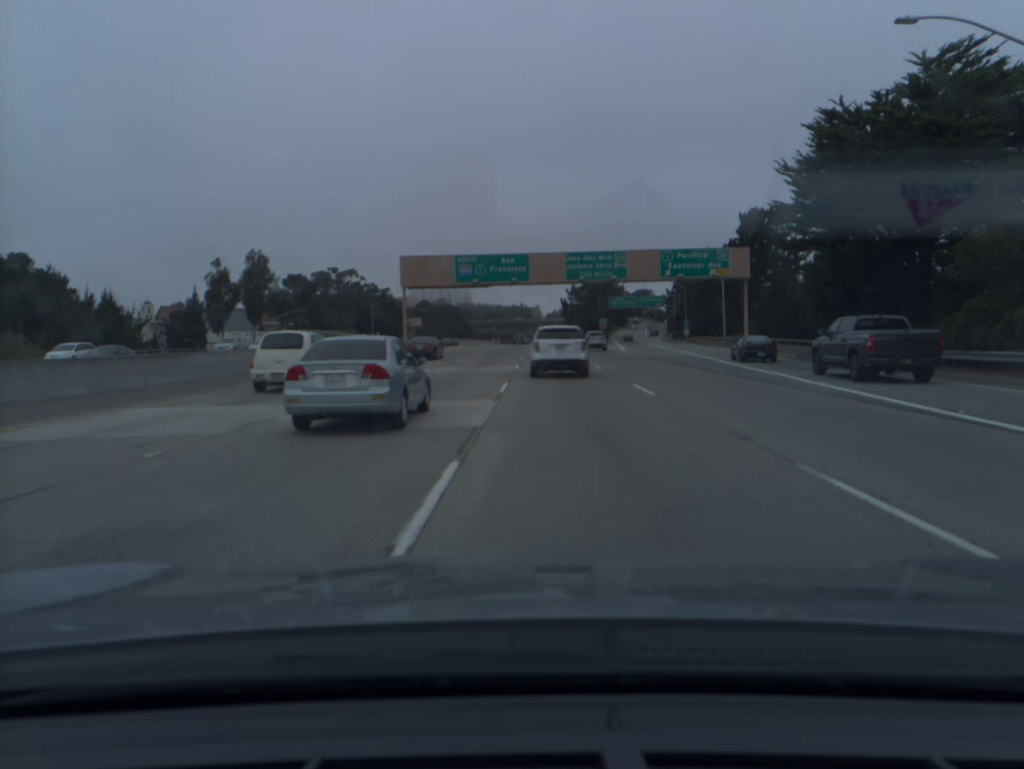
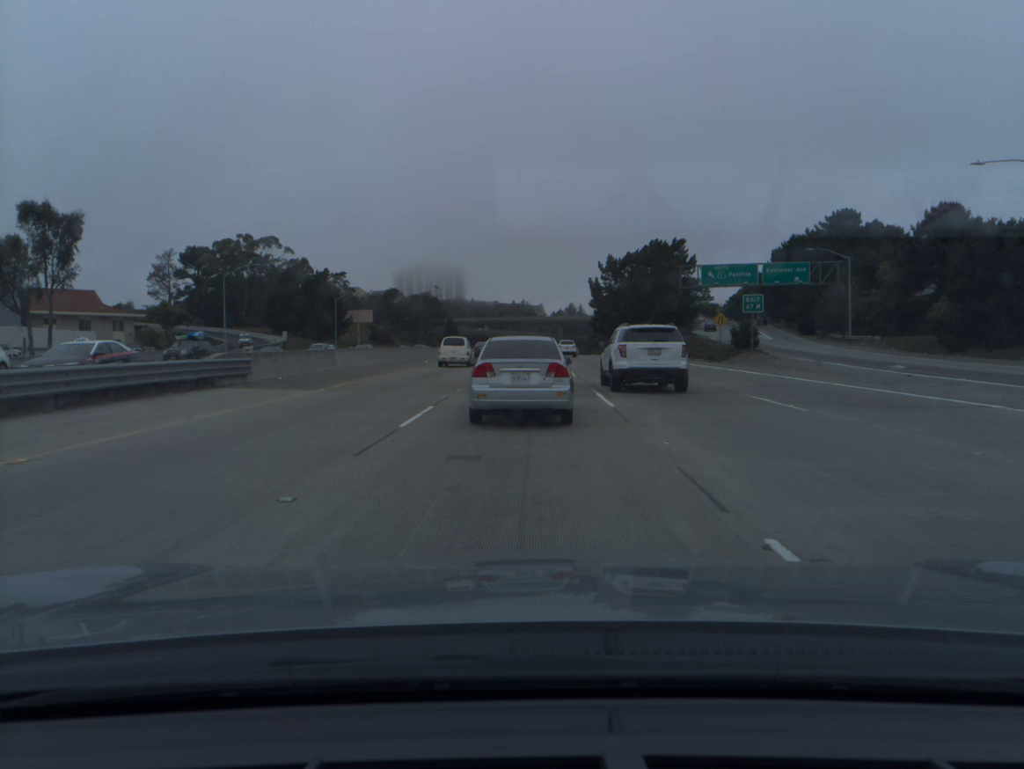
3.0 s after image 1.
(-1.0, +90.7) m; 0°
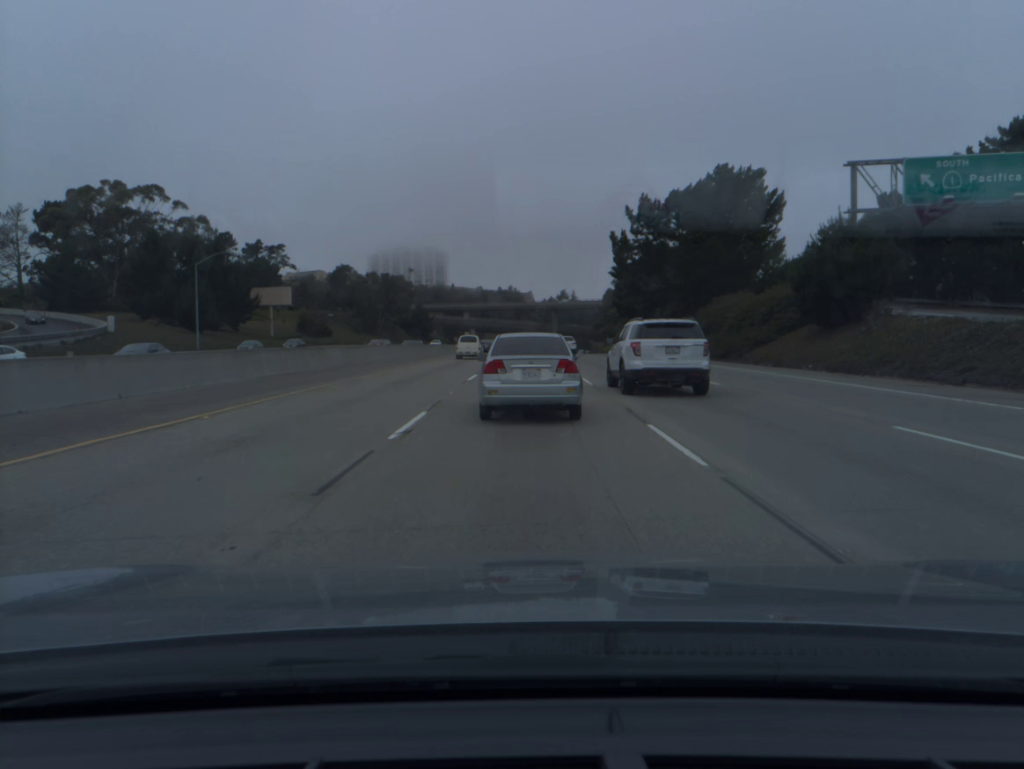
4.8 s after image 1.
(+0.5, +54.0) m; +1°
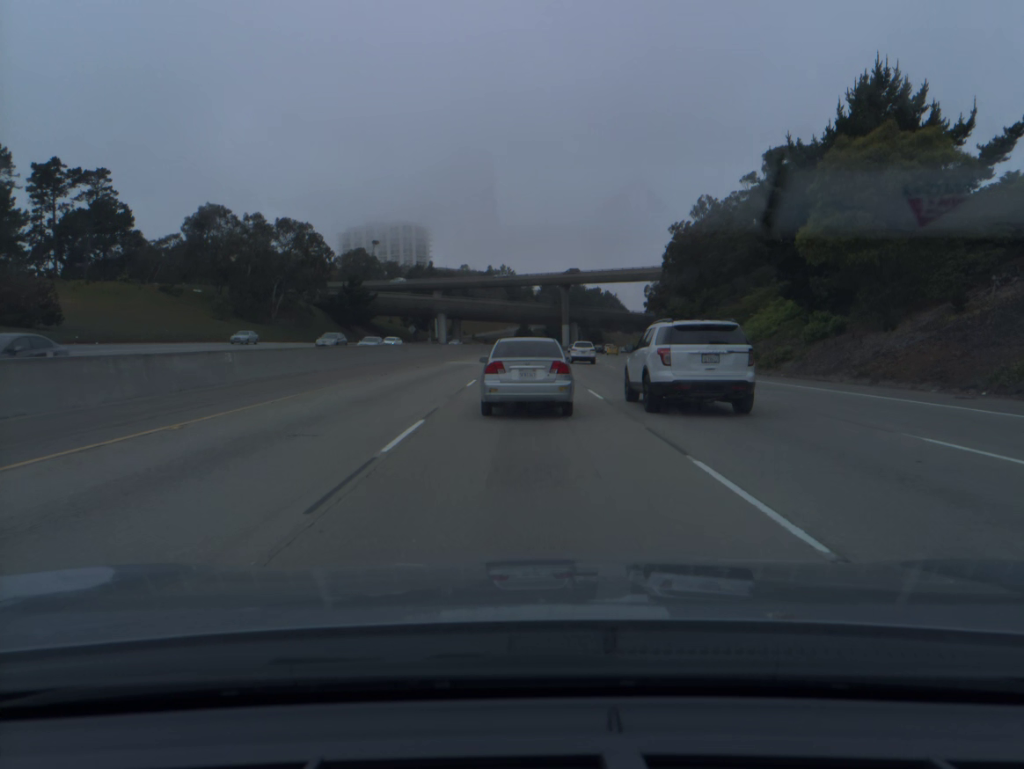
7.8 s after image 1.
(+0.2, +88.7) m; 0°
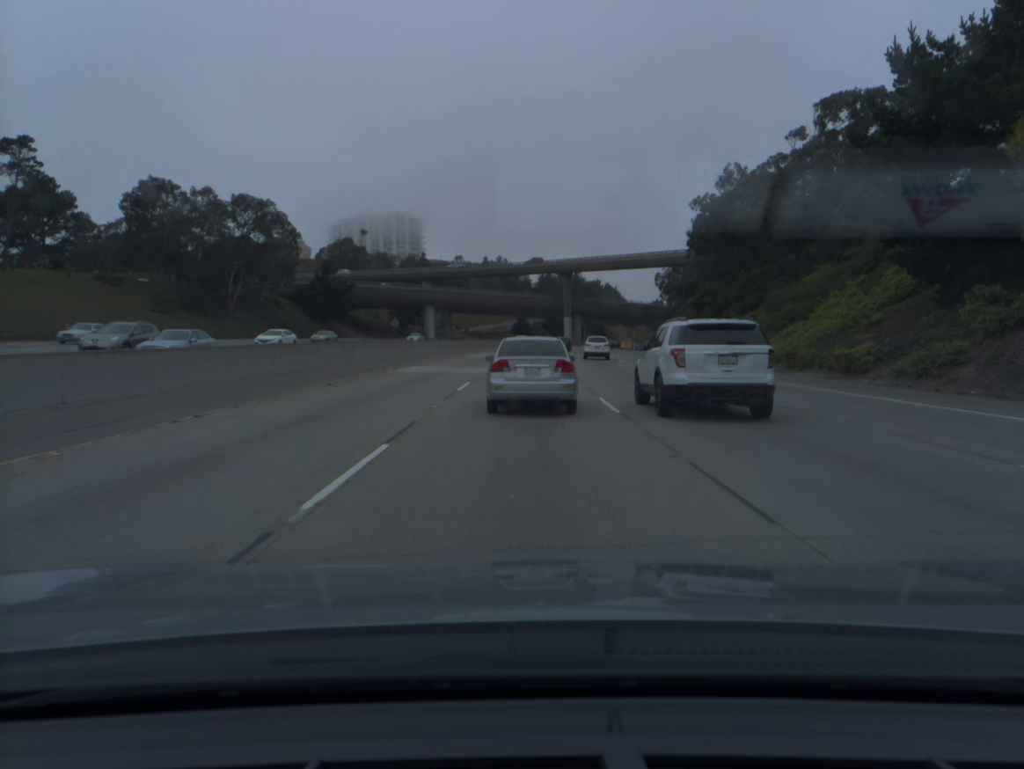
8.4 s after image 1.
(0.0, +17.8) m; 0°
